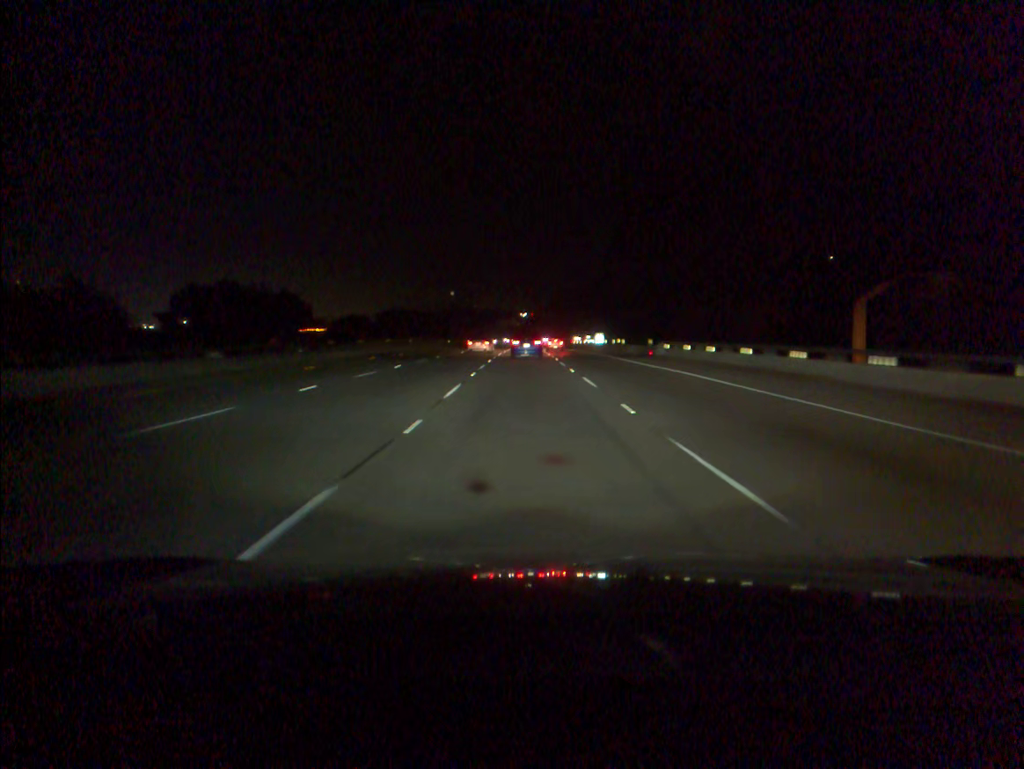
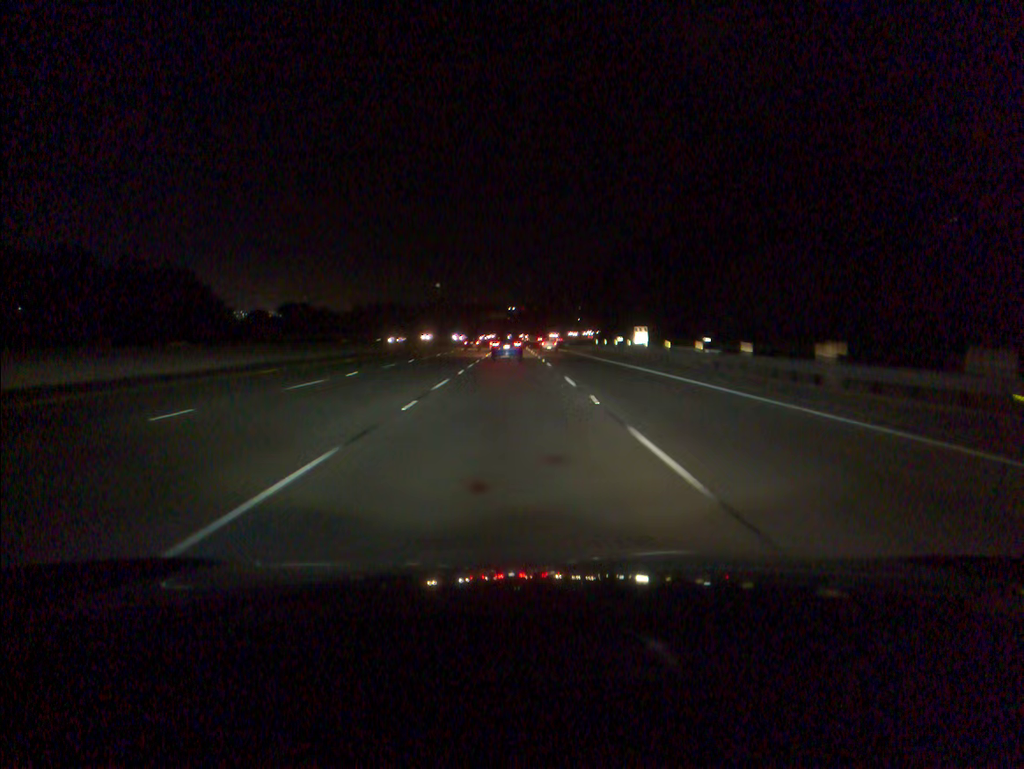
(+0.2, +56.5) m; +1°
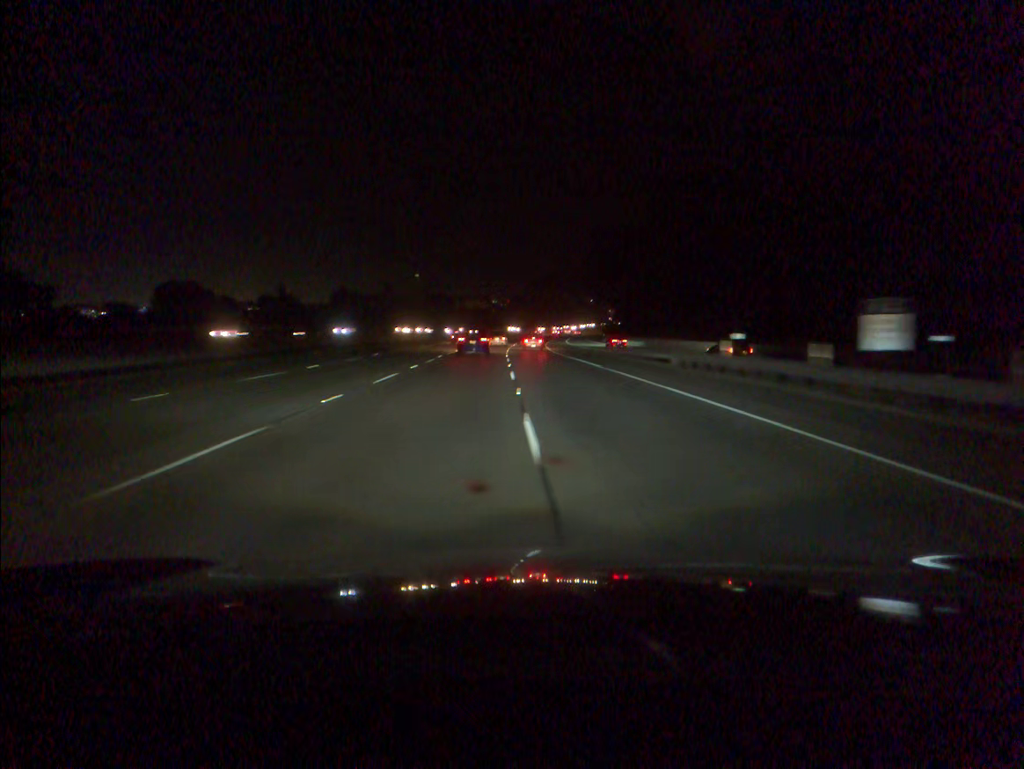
(+0.5, +57.0) m; +1°
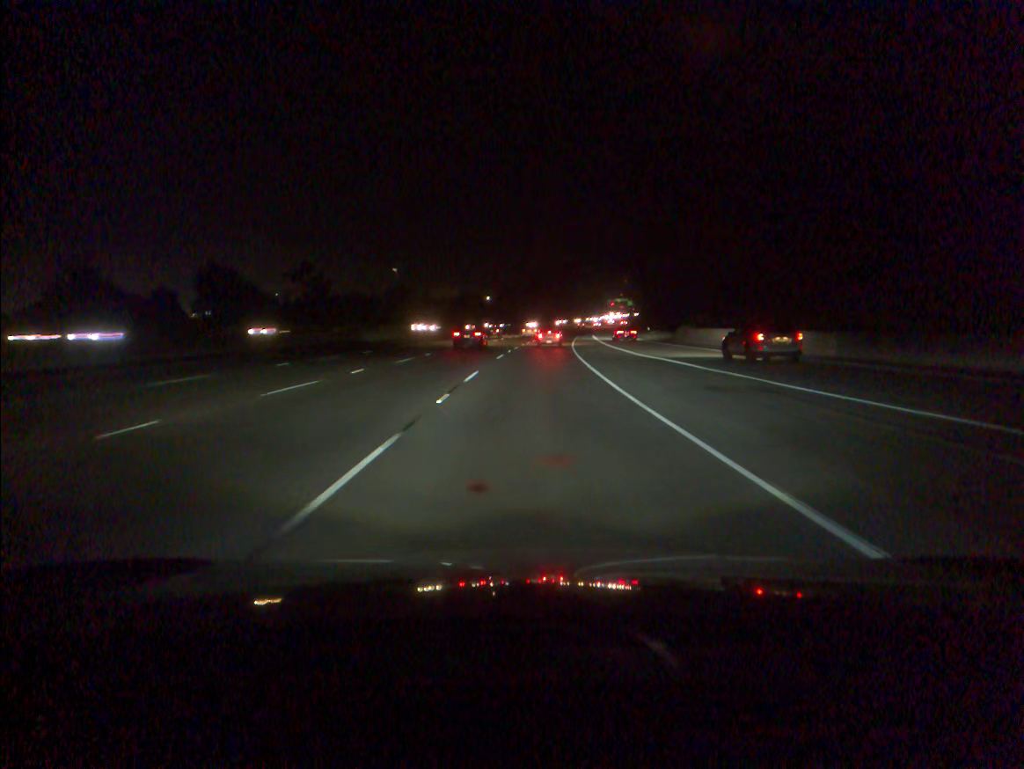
(+0.2, +75.5) m; +1°
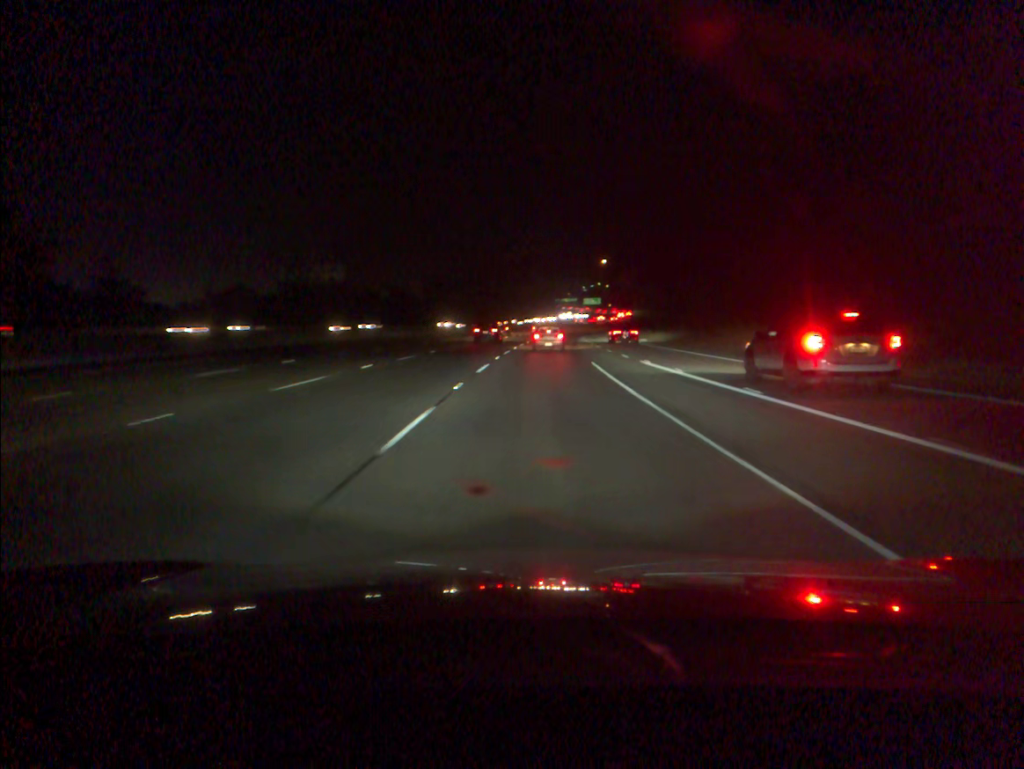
(+2.1, +70.1) m; +4°
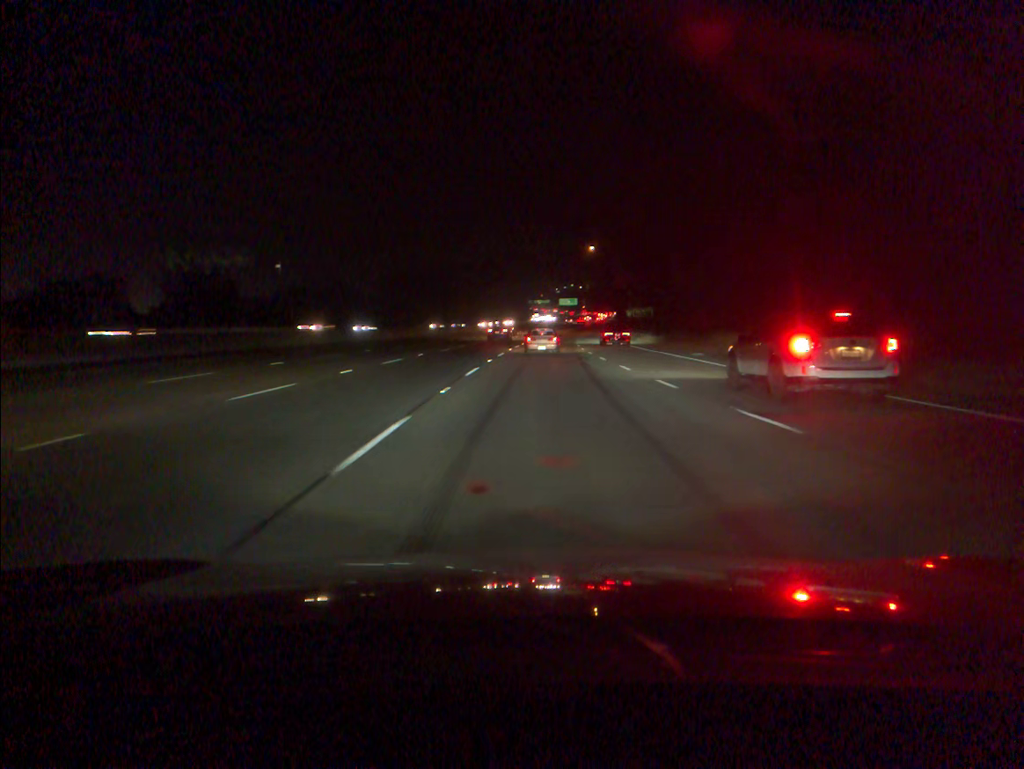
(+0.5, +30.3) m; +2°
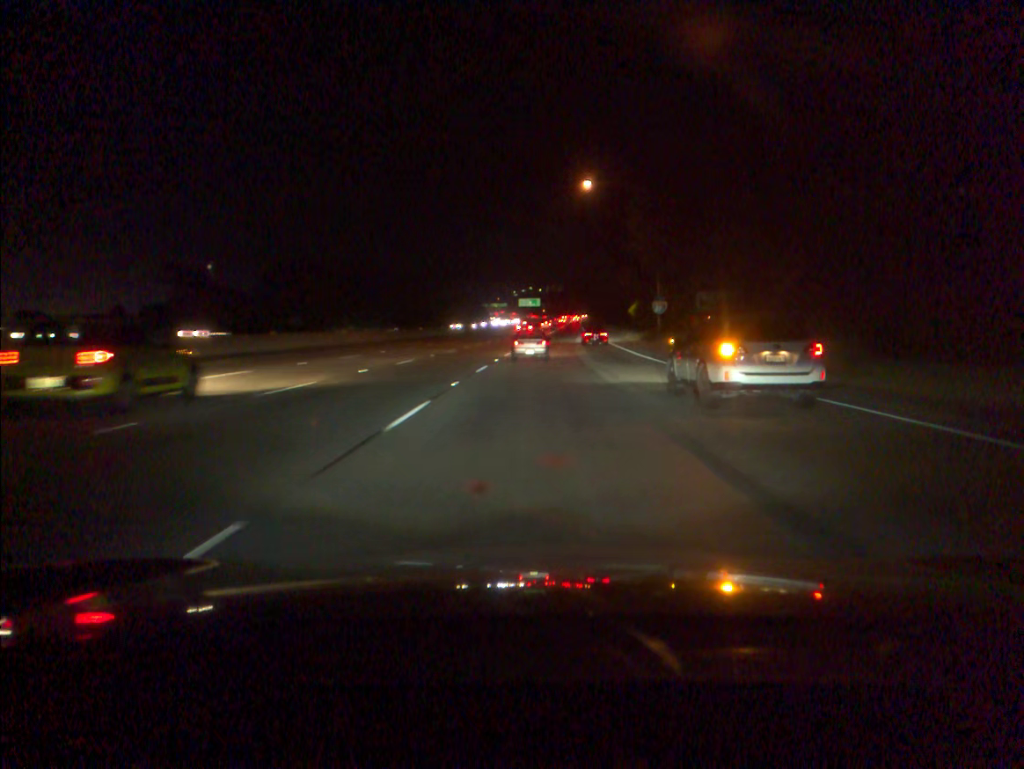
(+1.5, +55.0) m; +3°
